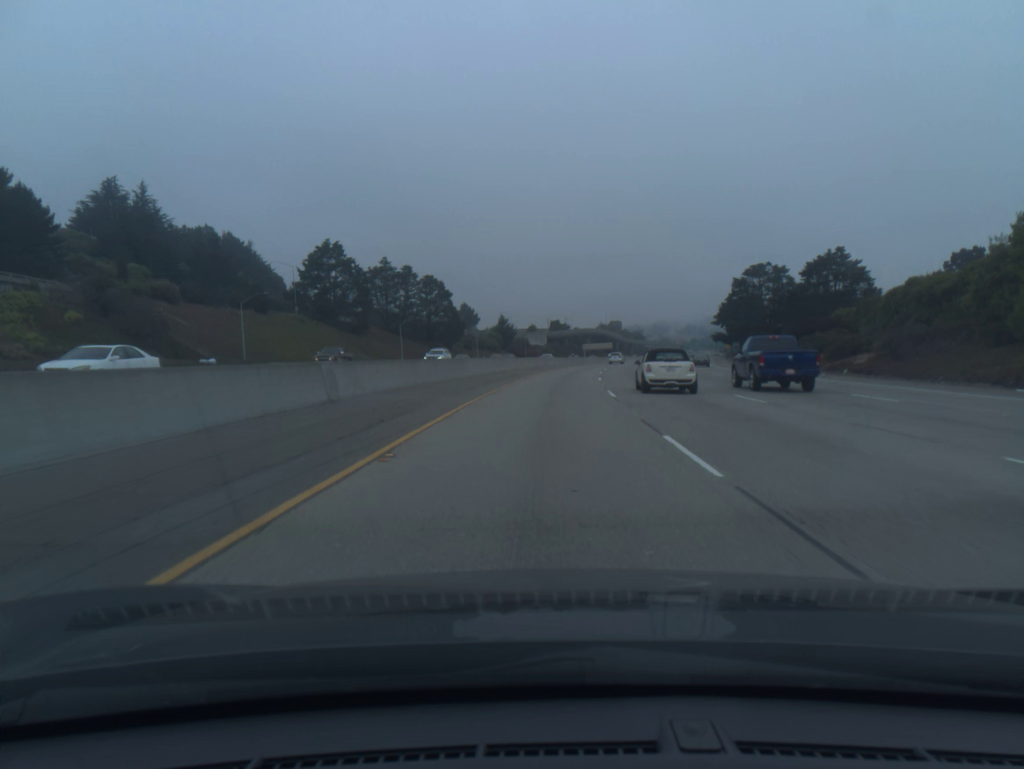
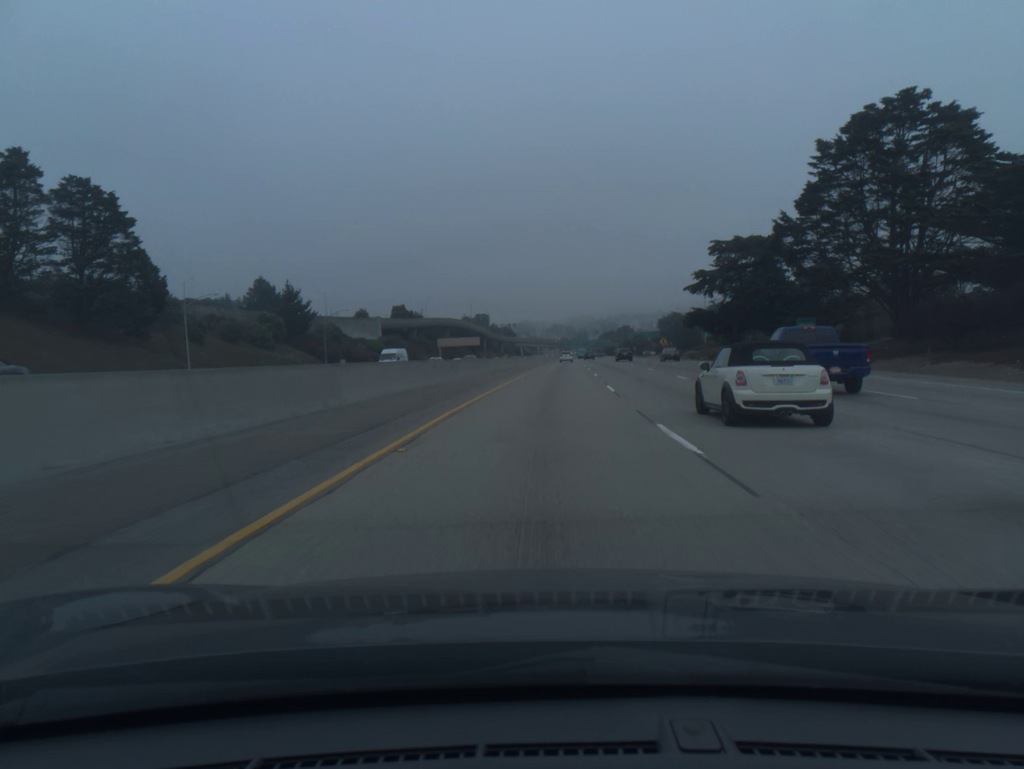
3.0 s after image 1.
(+8.3, +100.9) m; +10°
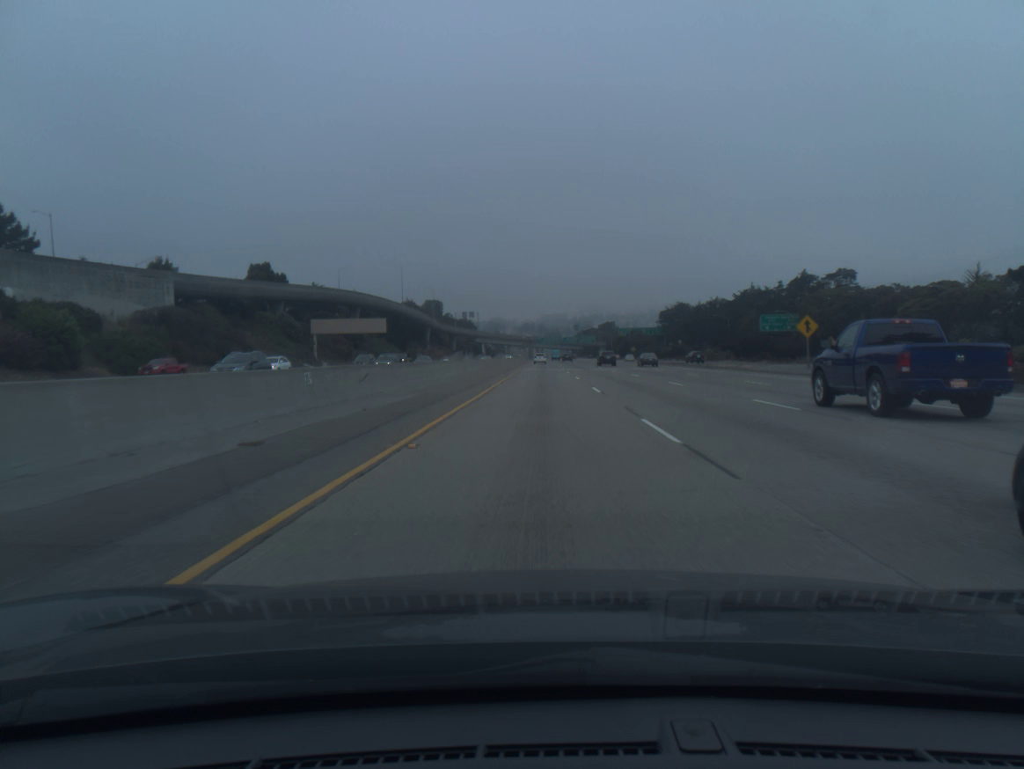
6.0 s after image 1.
(+3.4, +101.5) m; +2°
